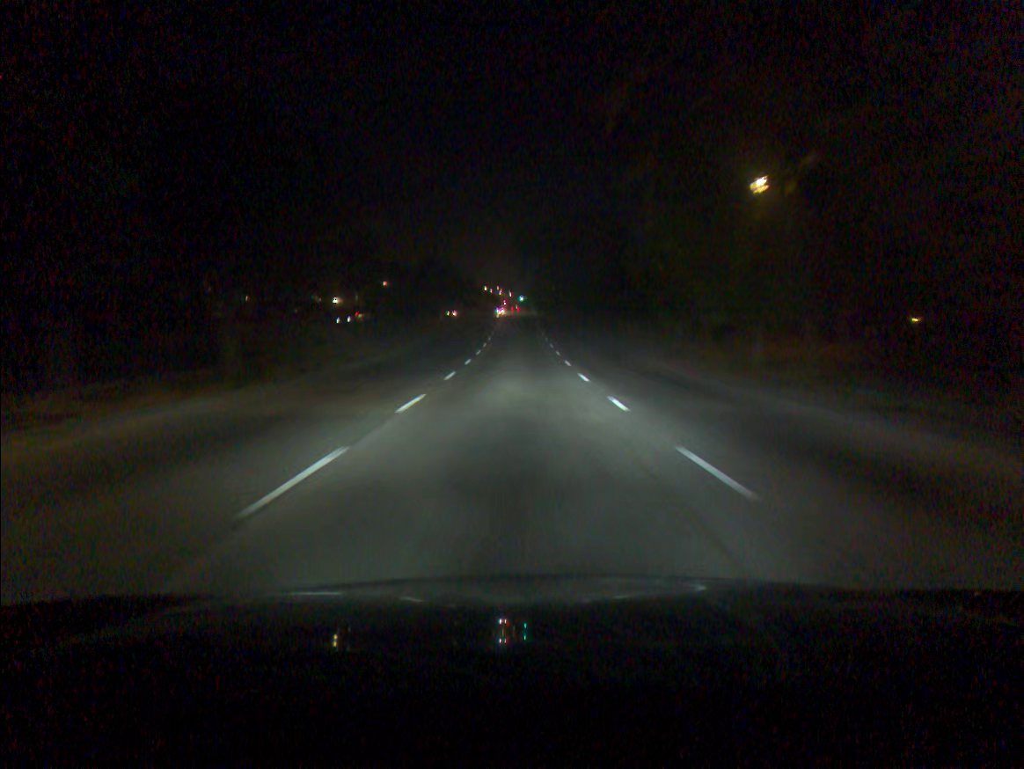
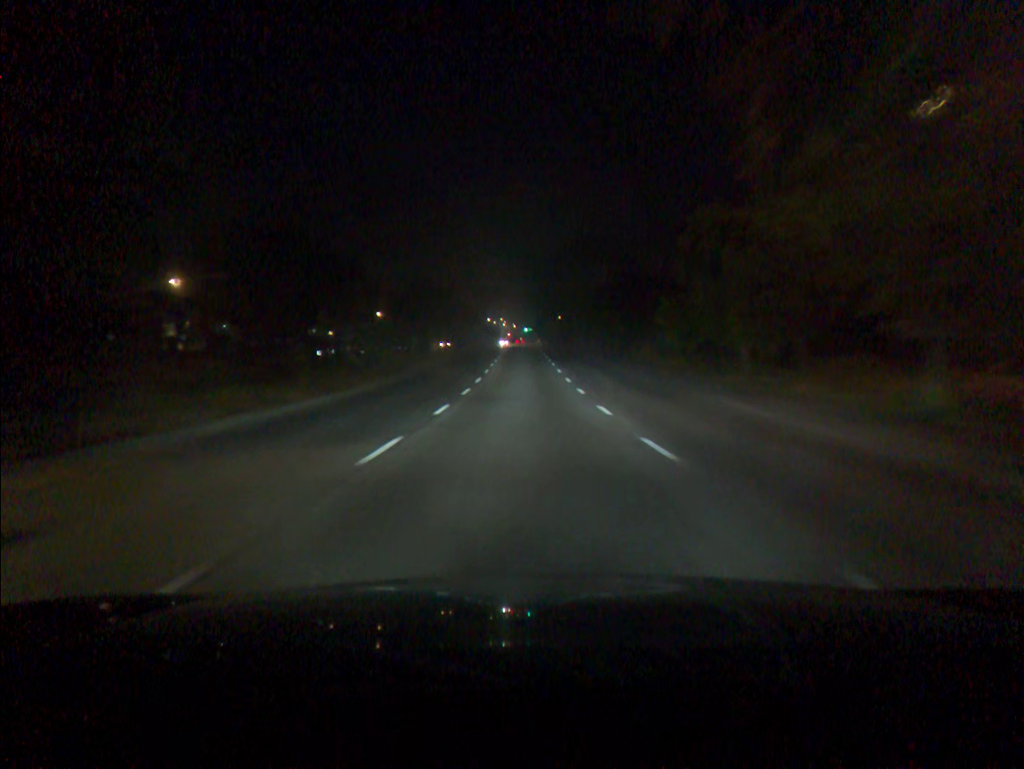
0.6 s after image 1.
(0.0, +11.1) m; 0°
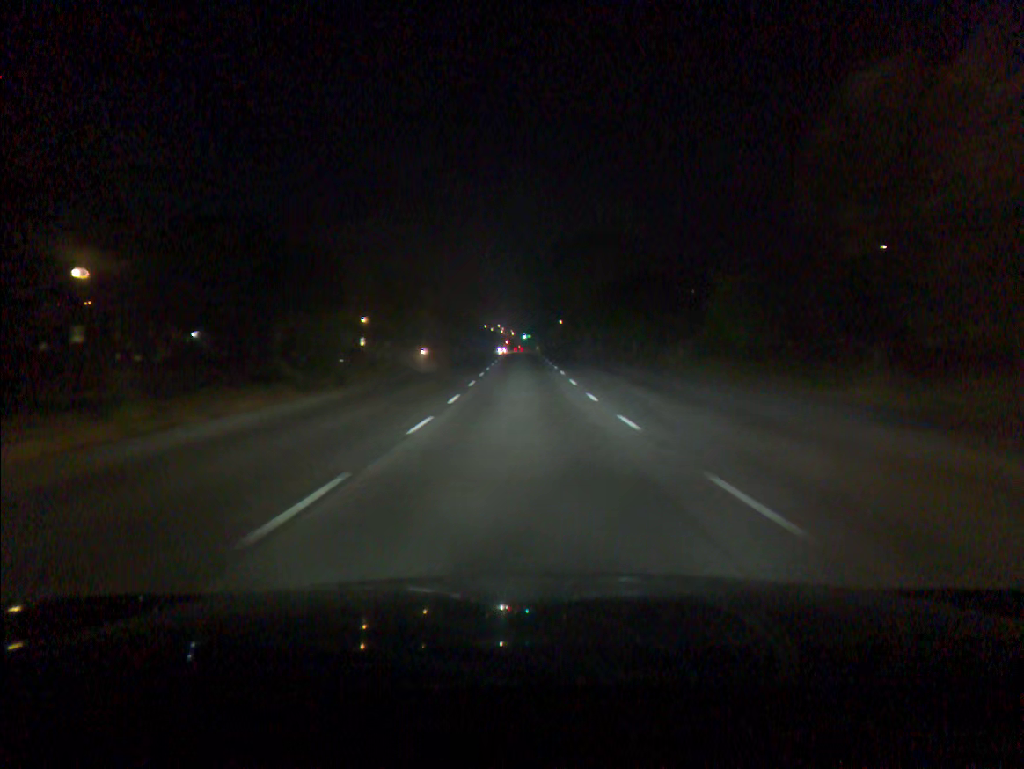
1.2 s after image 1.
(0.0, +11.2) m; 0°
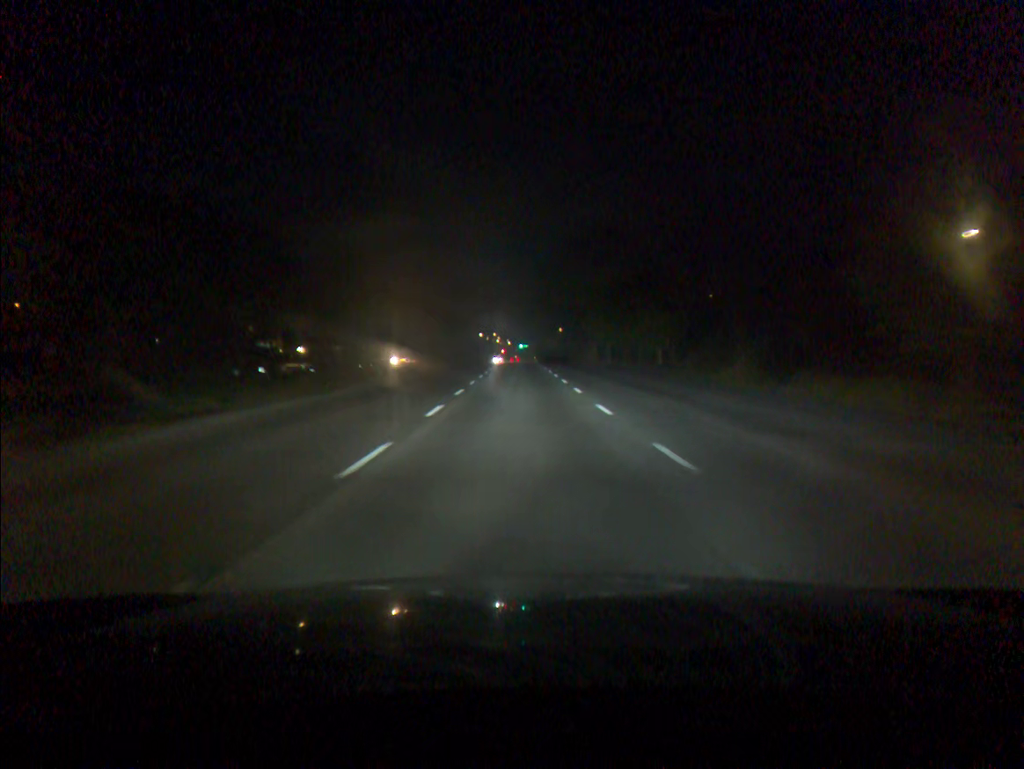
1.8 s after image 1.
(0.0, +11.2) m; 0°
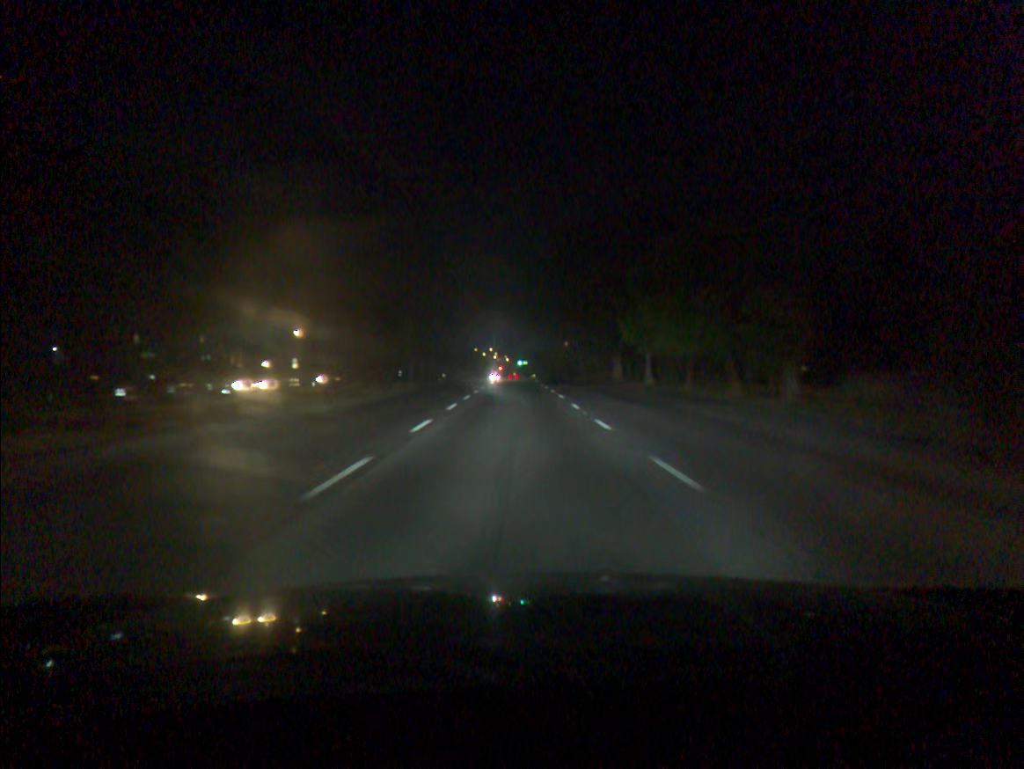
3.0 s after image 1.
(+0.1, +22.4) m; 0°
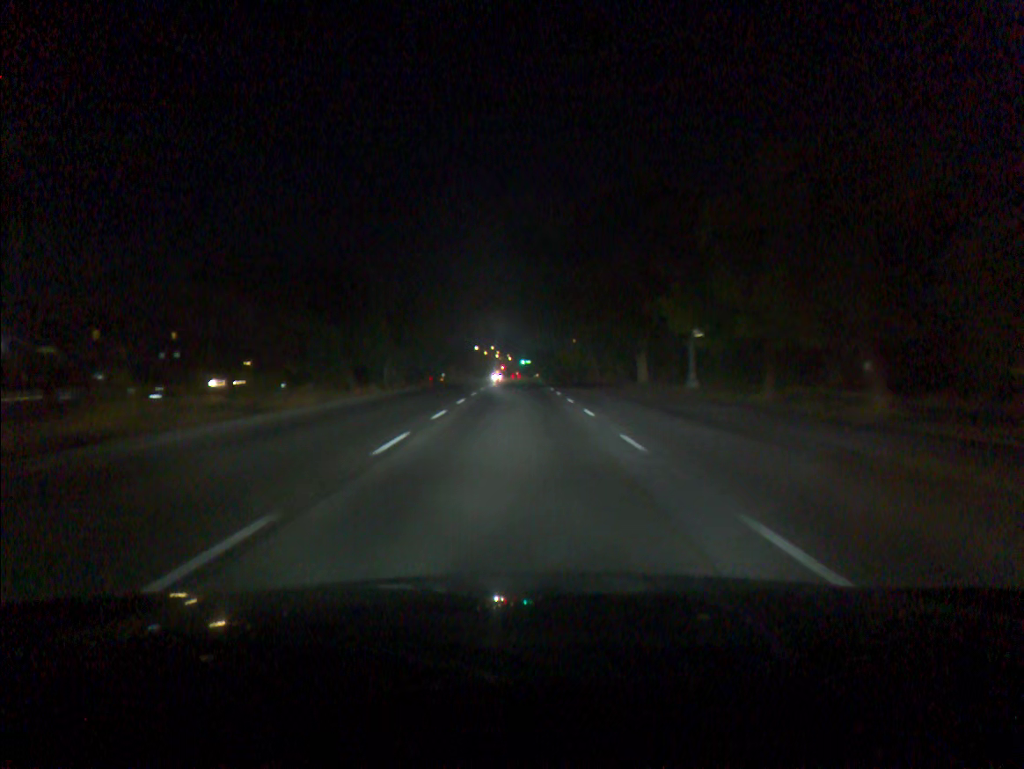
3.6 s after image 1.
(0.0, +11.3) m; 0°
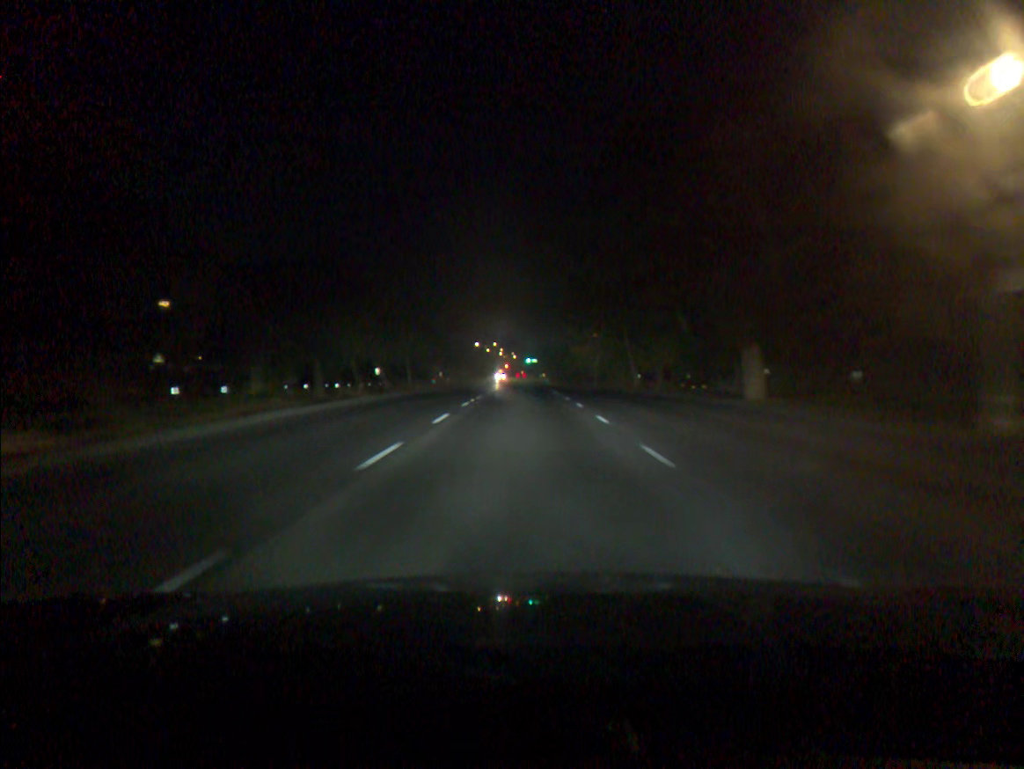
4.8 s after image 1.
(-0.1, +23.0) m; -1°
